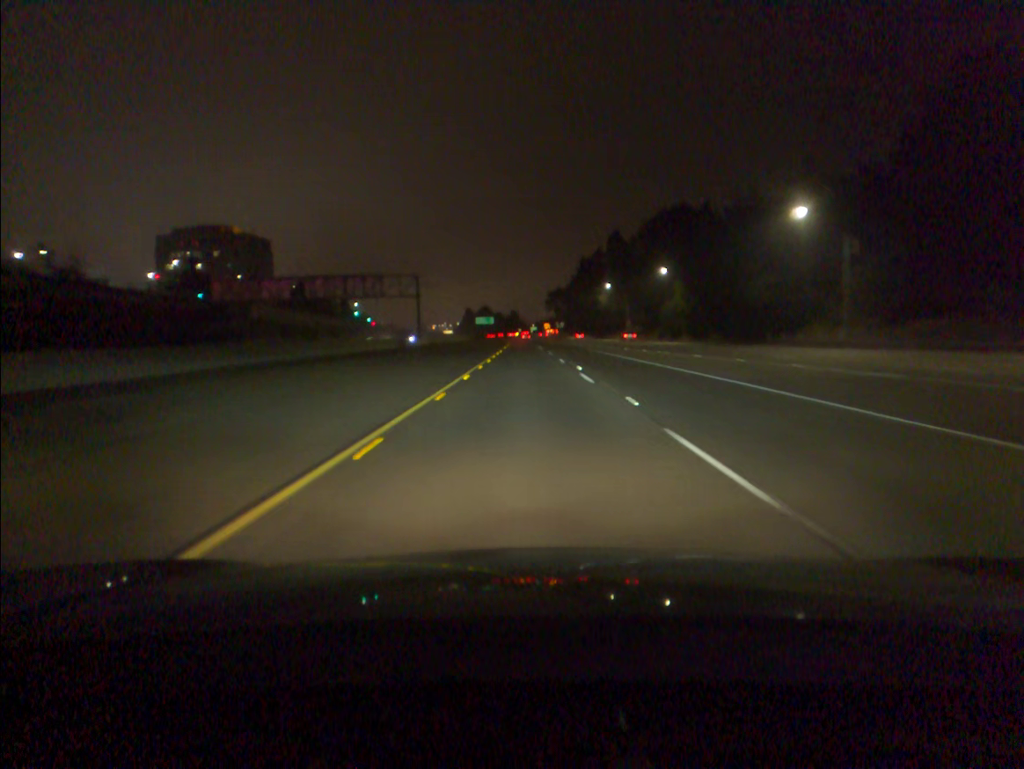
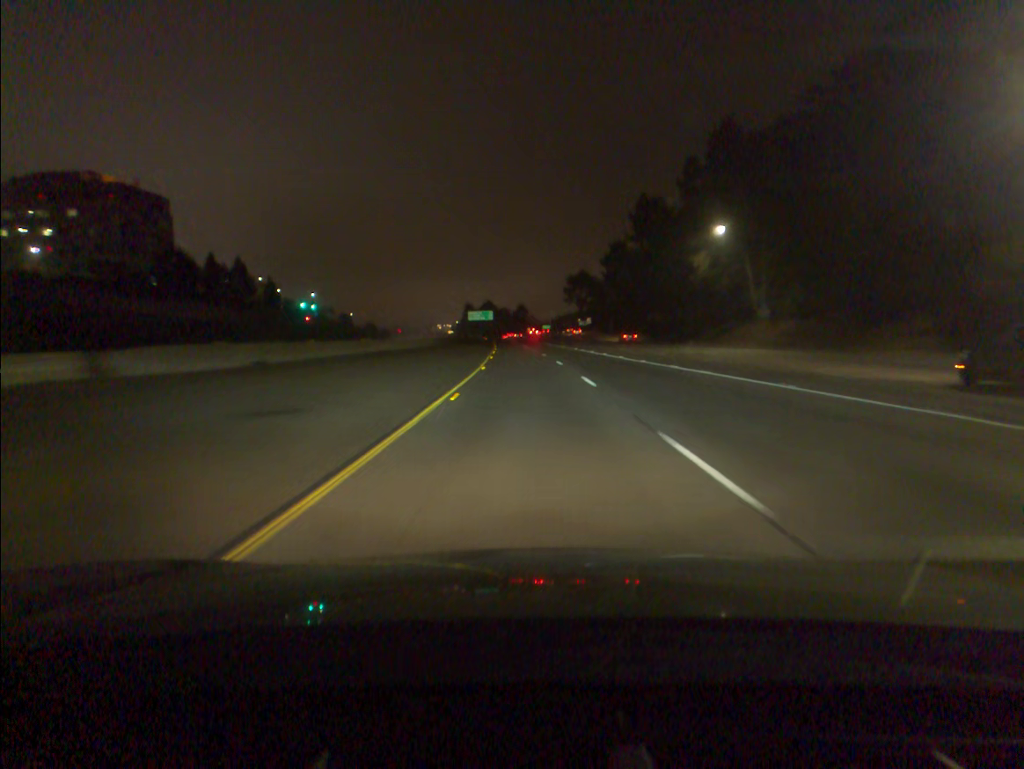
(-0.6, +88.7) m; -1°
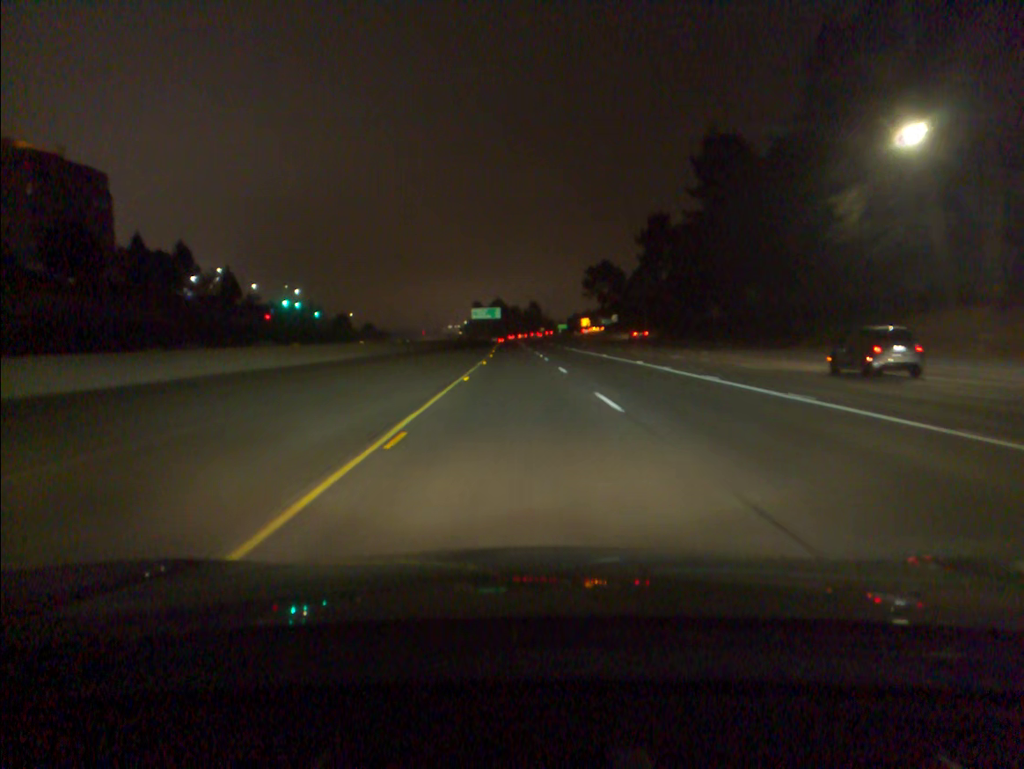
(-0.2, +35.9) m; -1°
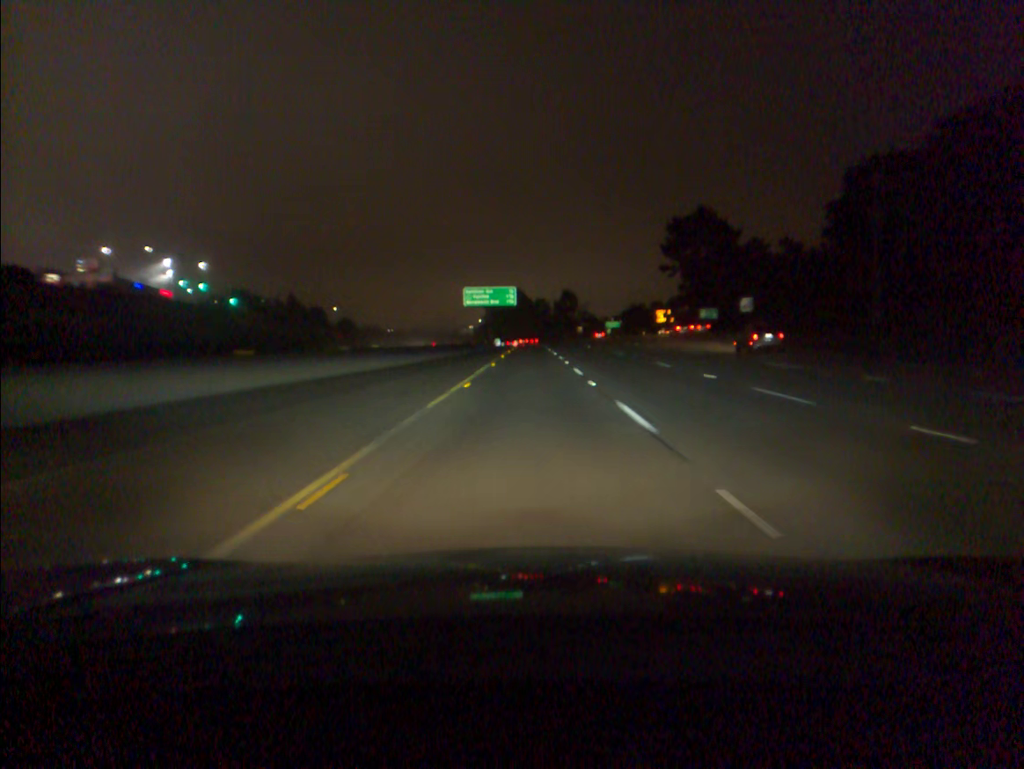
(-1.9, +90.6) m; -2°
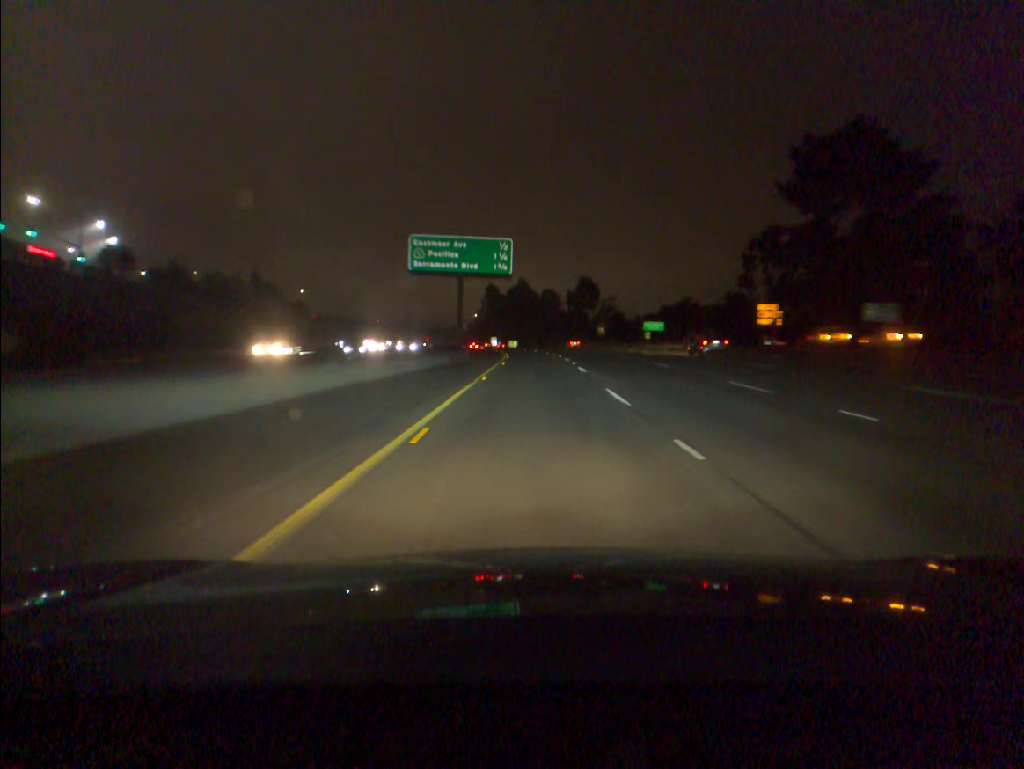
(0.0, +54.7) m; 0°
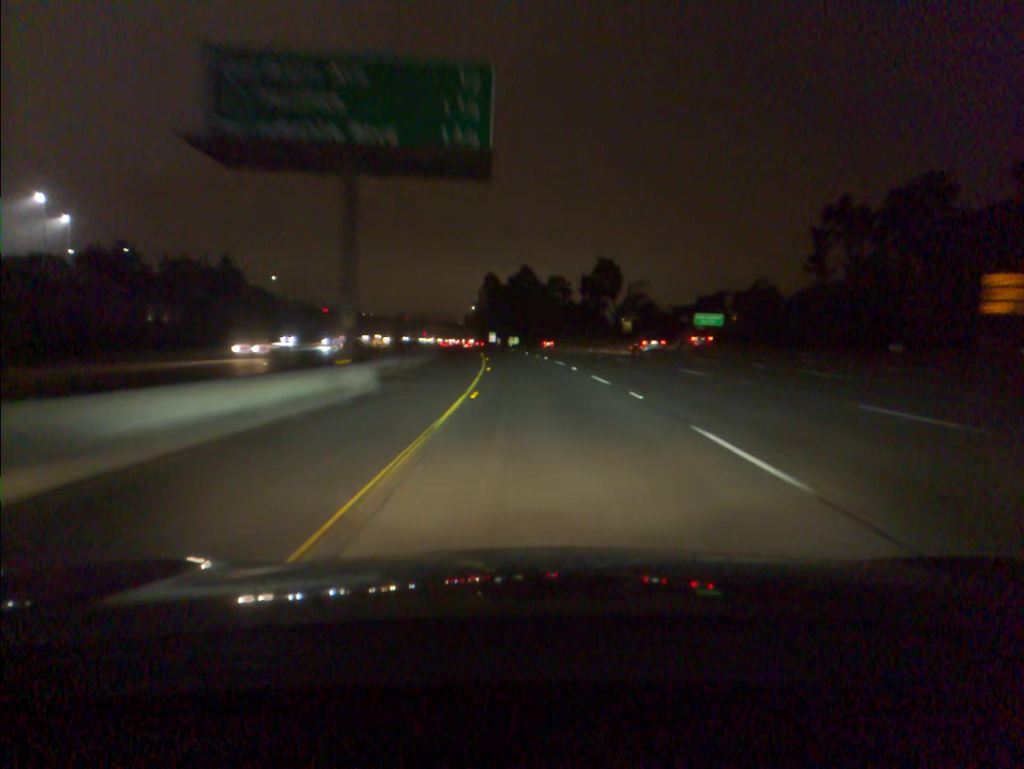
(0.0, +36.5) m; 0°
